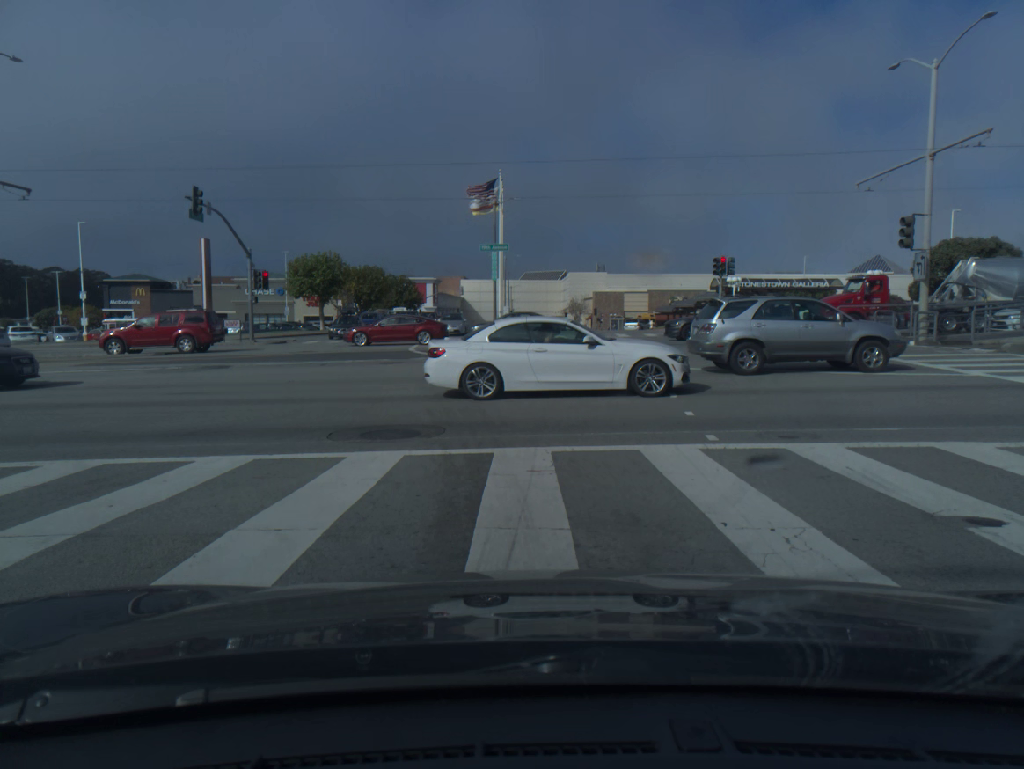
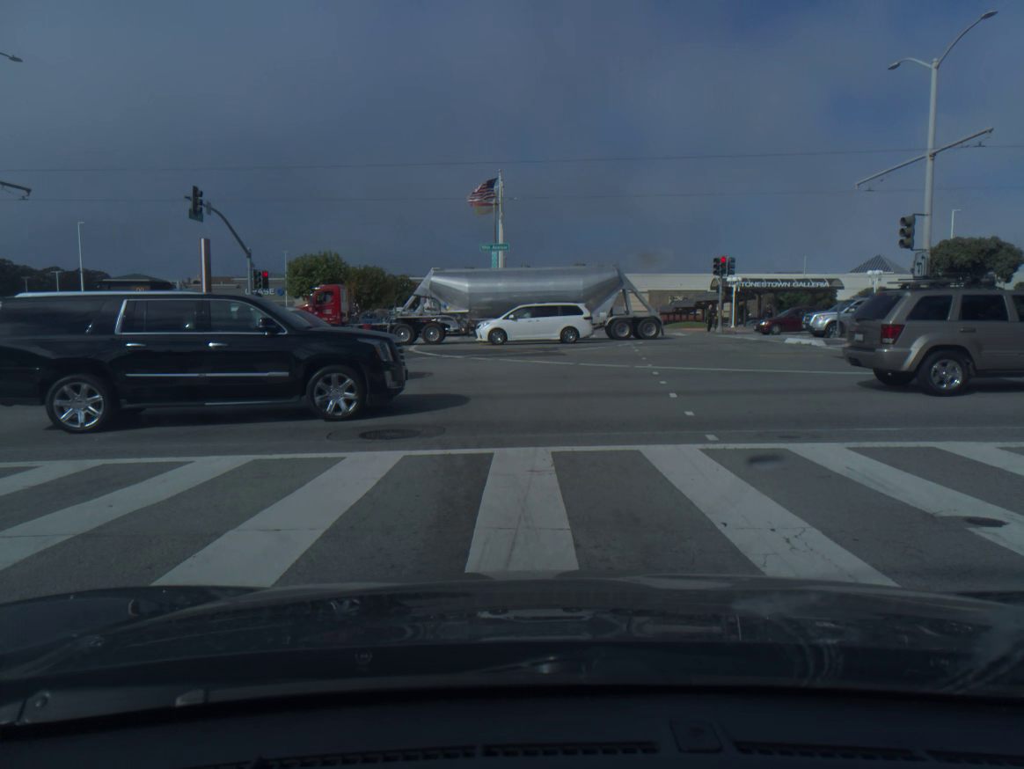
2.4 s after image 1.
(0.0, 0.0) m; 0°
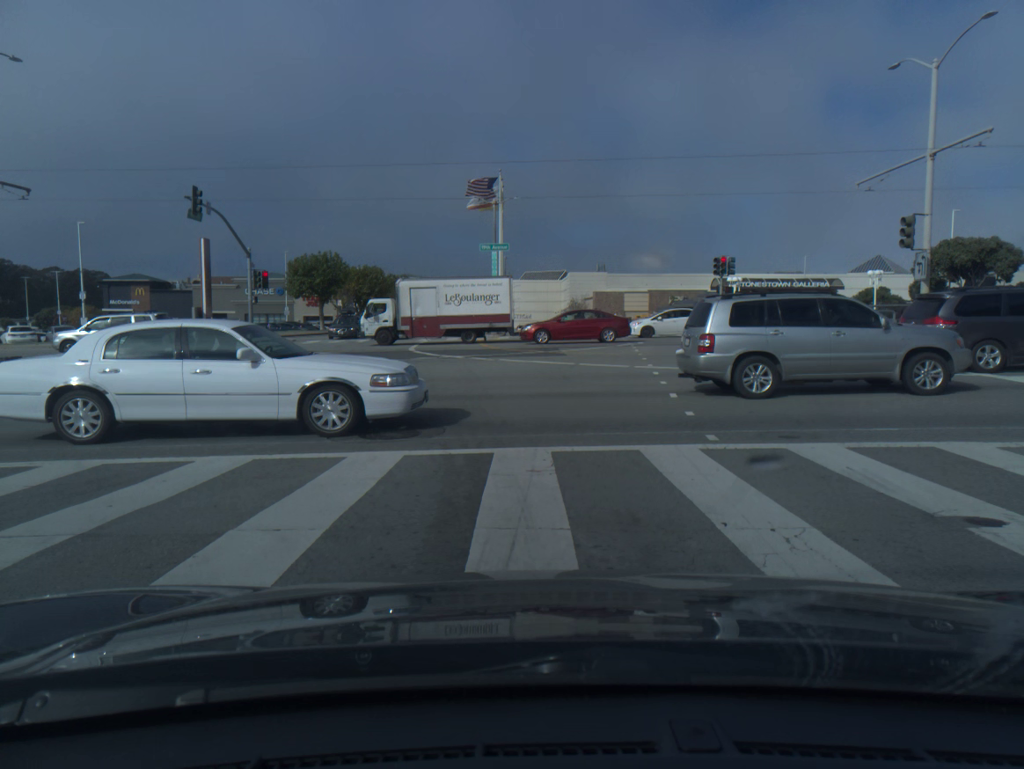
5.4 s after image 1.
(0.0, 0.0) m; 0°
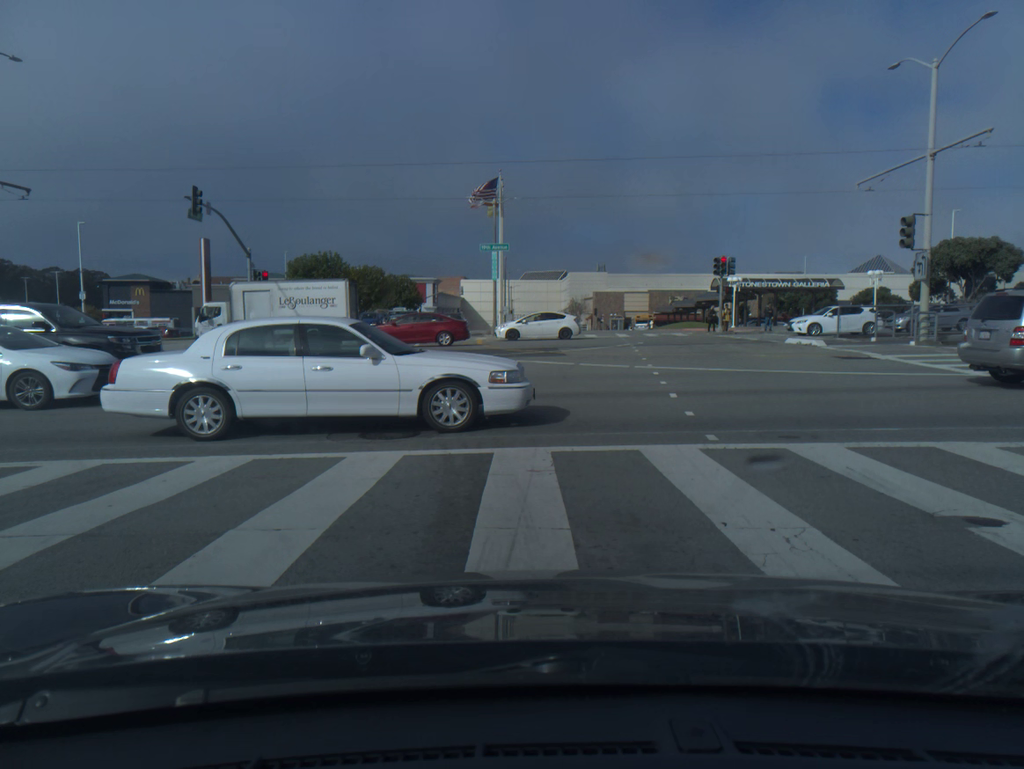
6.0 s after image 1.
(0.0, 0.0) m; 0°
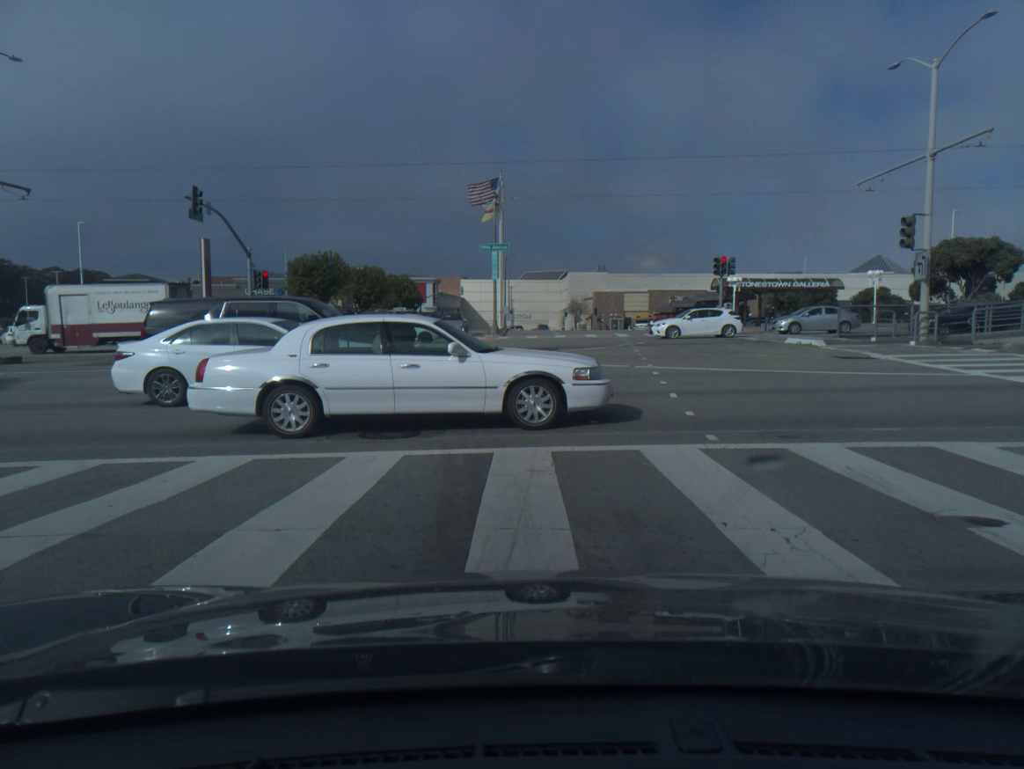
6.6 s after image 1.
(0.0, 0.0) m; 0°
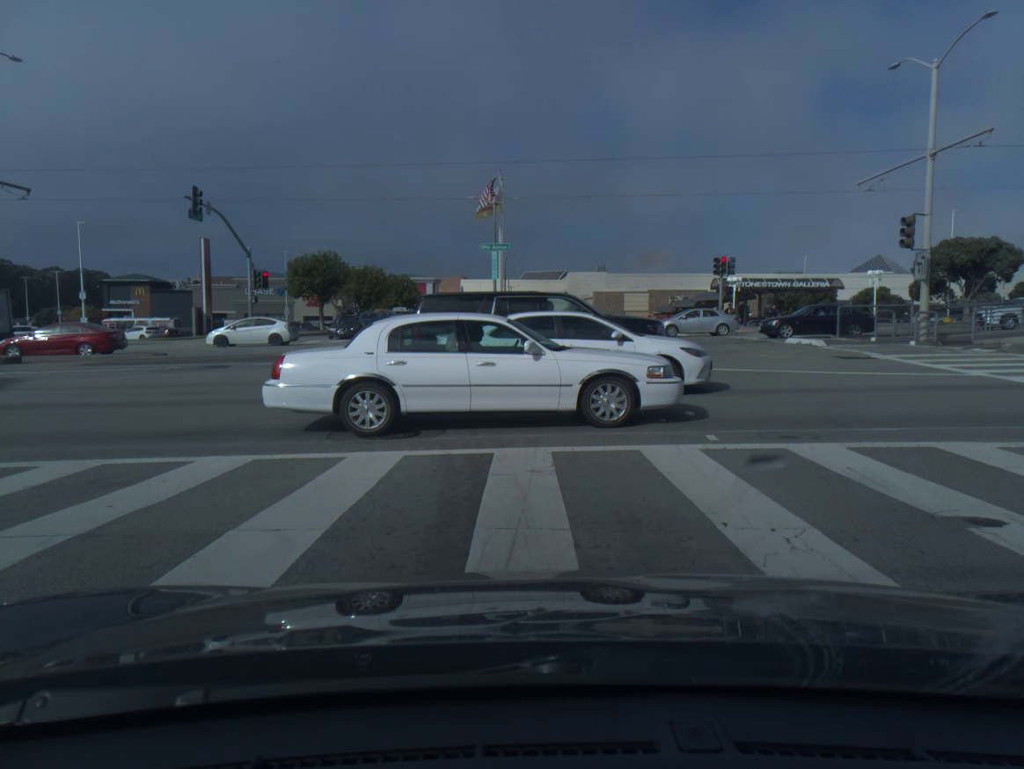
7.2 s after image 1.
(0.0, 0.0) m; 0°
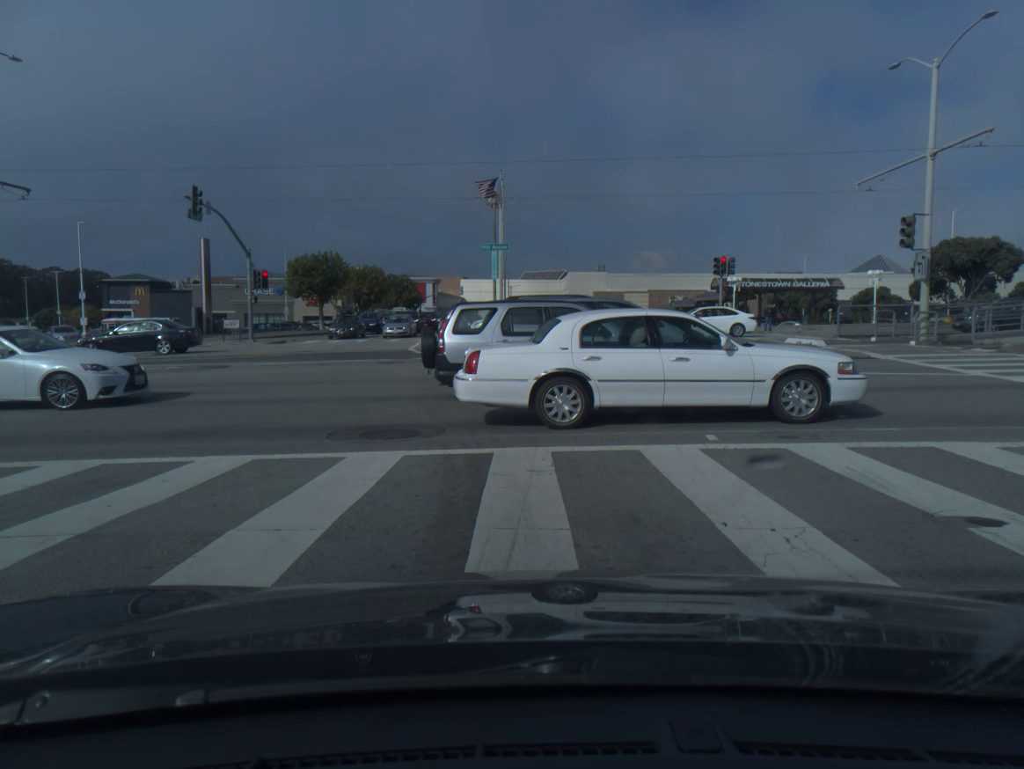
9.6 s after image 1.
(0.0, 0.0) m; 0°
